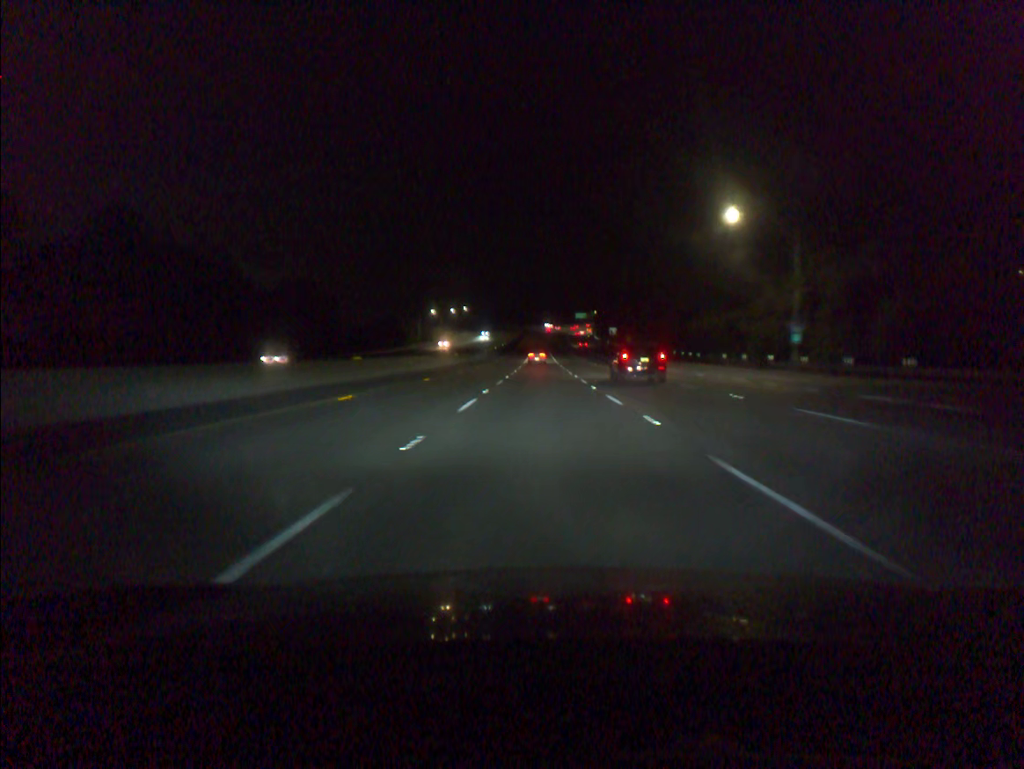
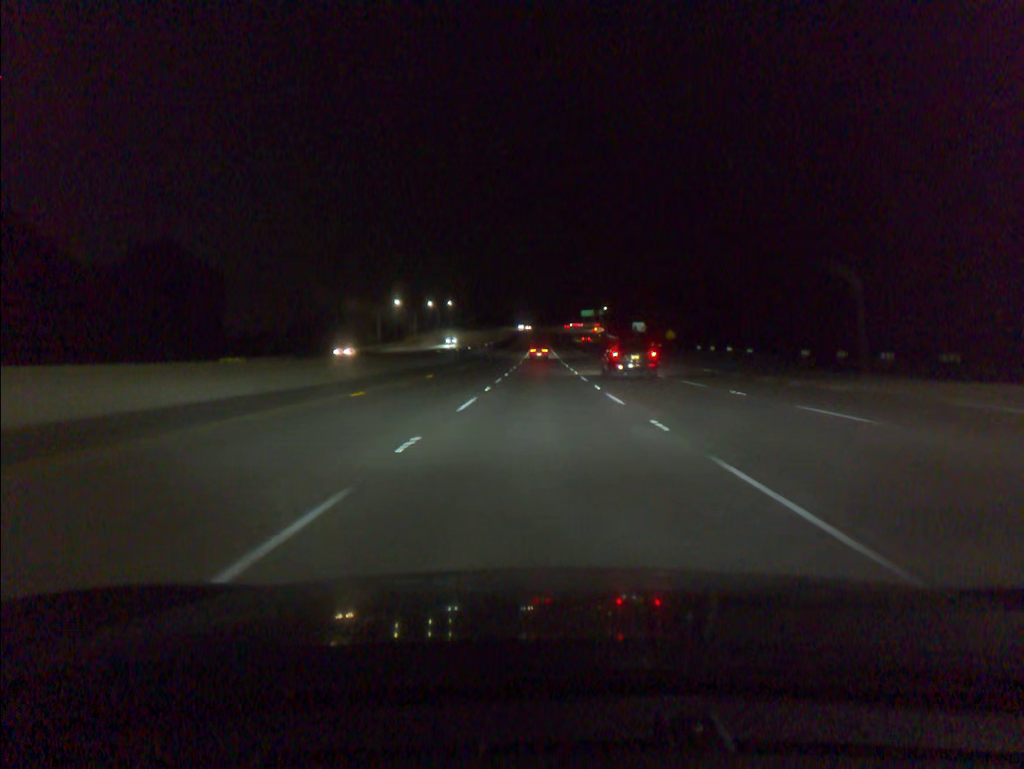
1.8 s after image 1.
(0.0, +57.4) m; 0°
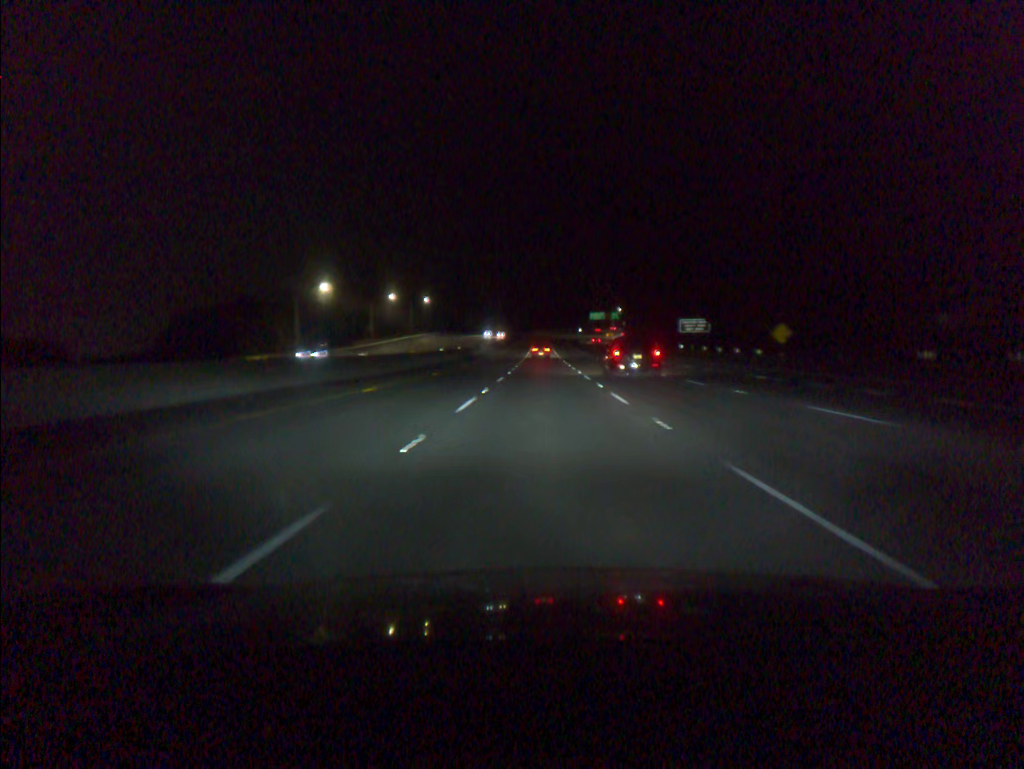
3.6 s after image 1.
(0.0, +57.2) m; 0°
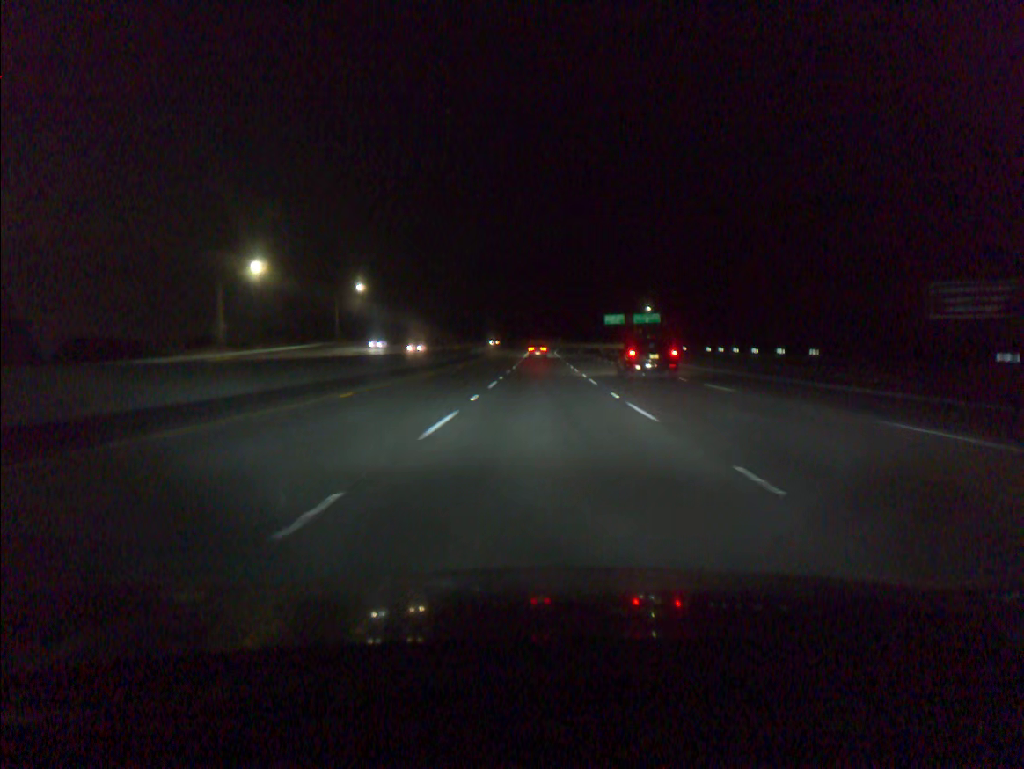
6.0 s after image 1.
(+0.1, +75.8) m; 0°
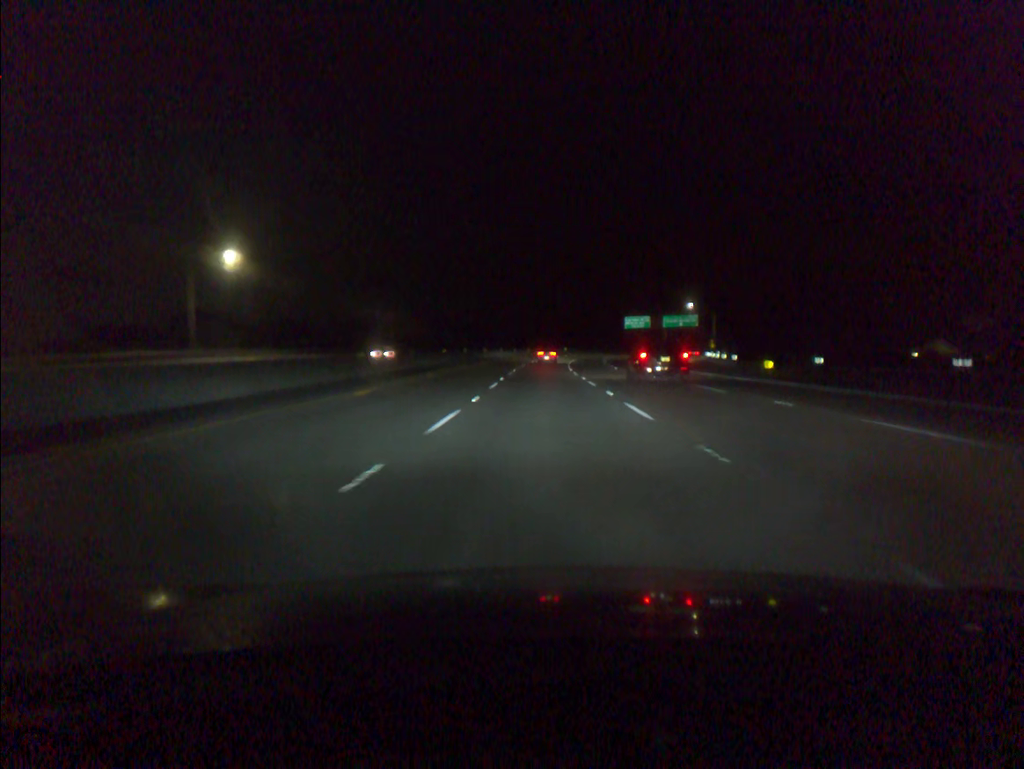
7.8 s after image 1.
(0.0, +56.4) m; 0°
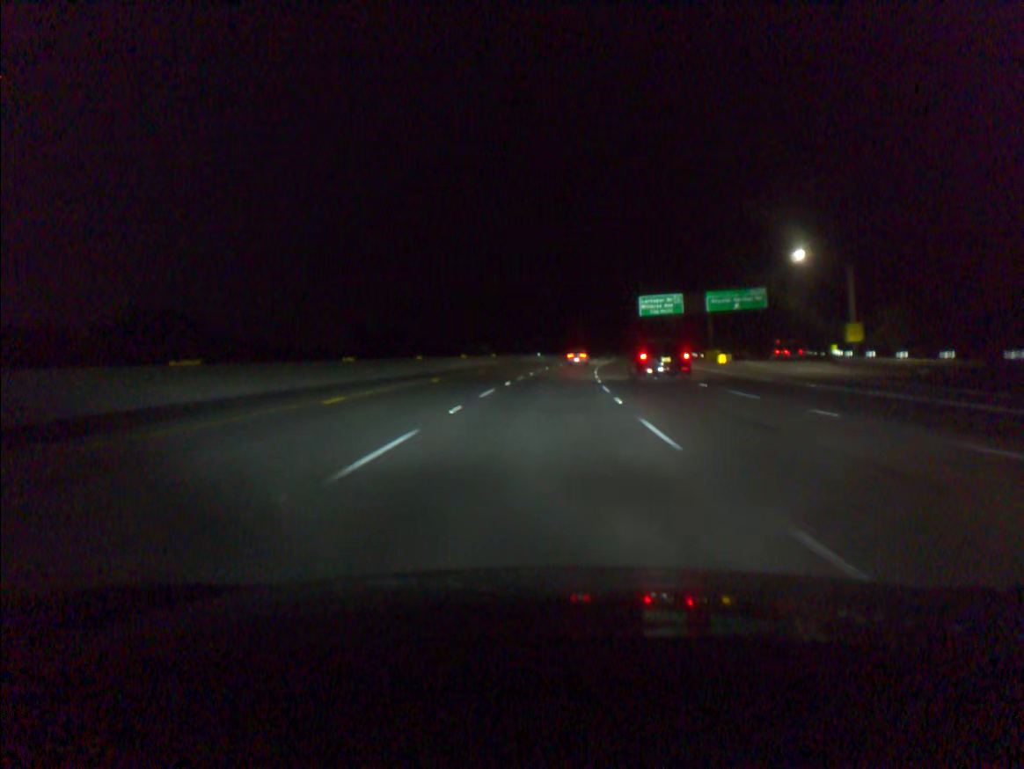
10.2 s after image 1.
(+1.1, +75.4) m; +3°
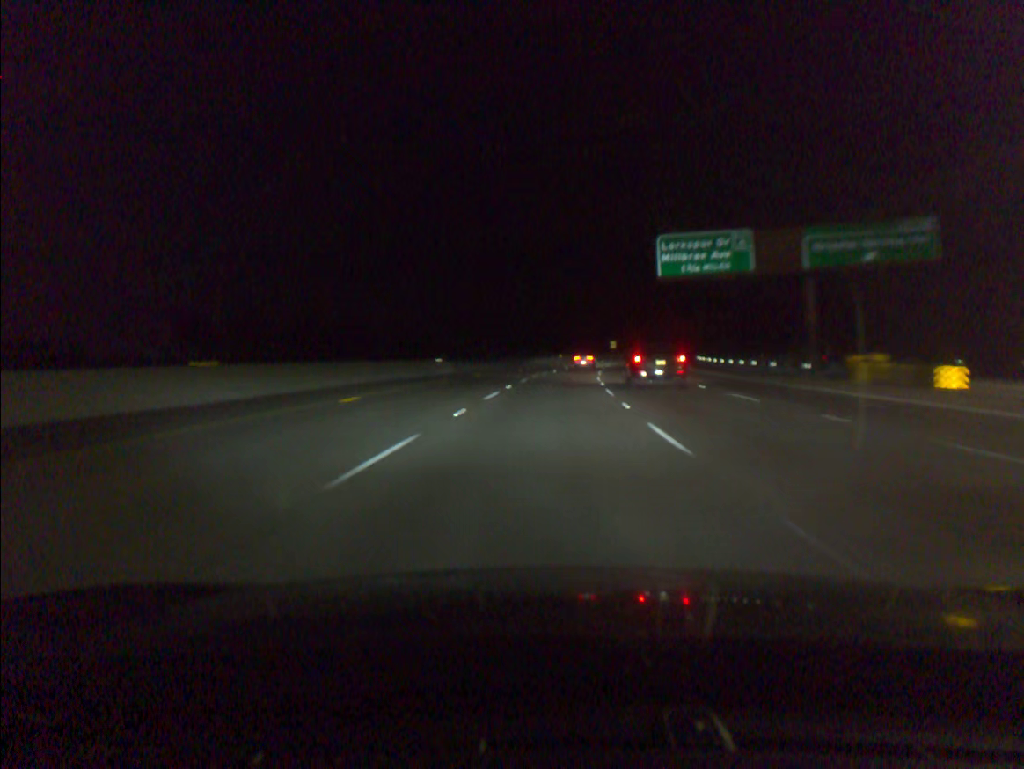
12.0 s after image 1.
(+2.3, +56.9) m; +4°
